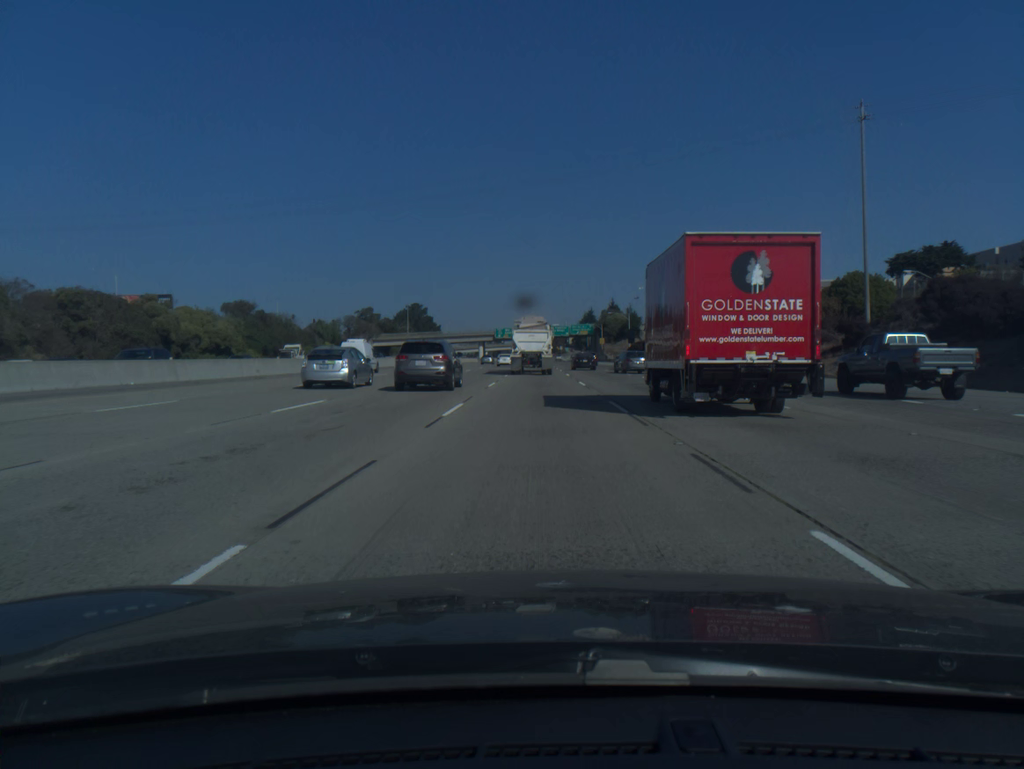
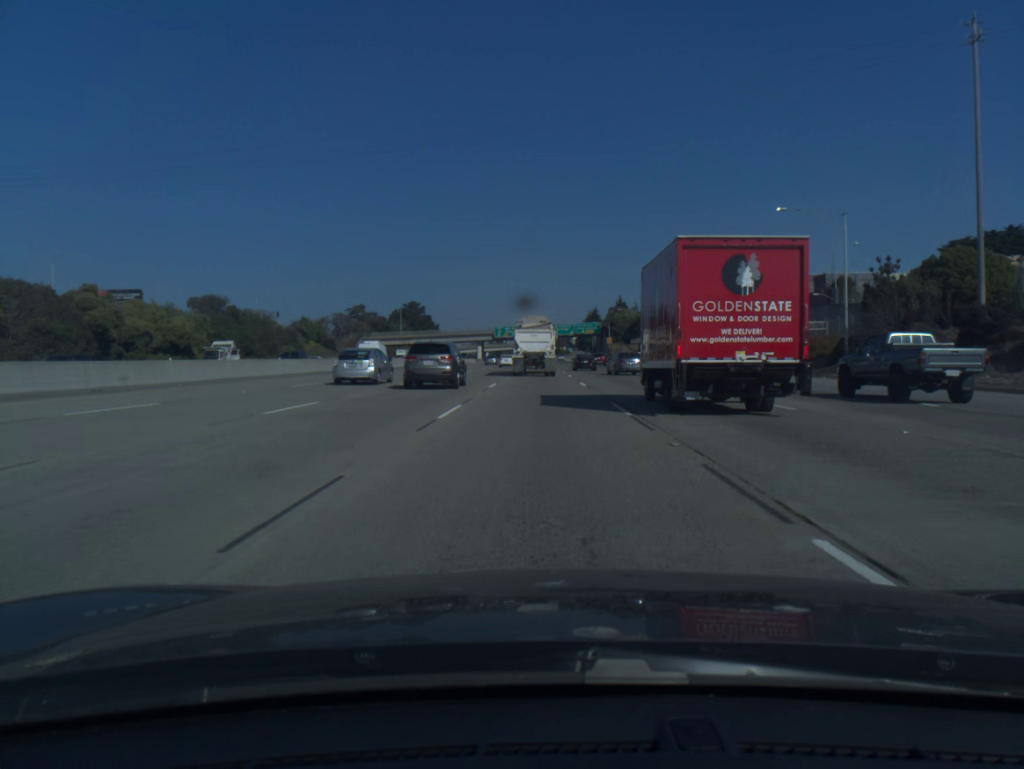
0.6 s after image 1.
(0.0, +14.9) m; 0°
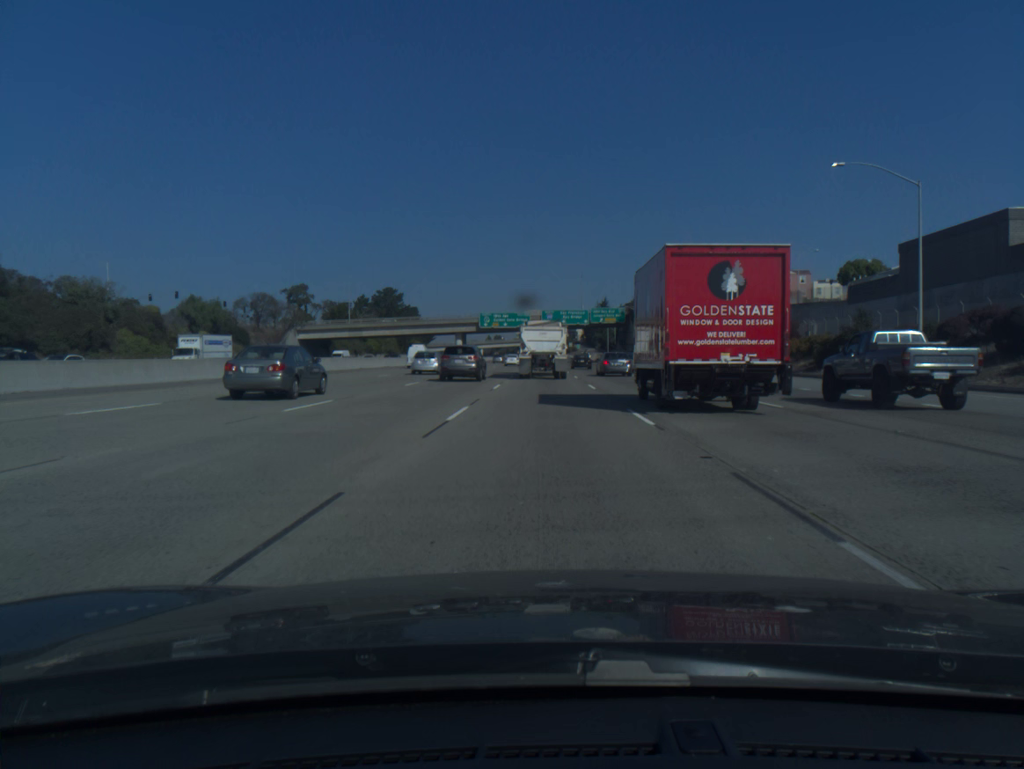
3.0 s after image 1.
(-0.2, +57.3) m; 0°
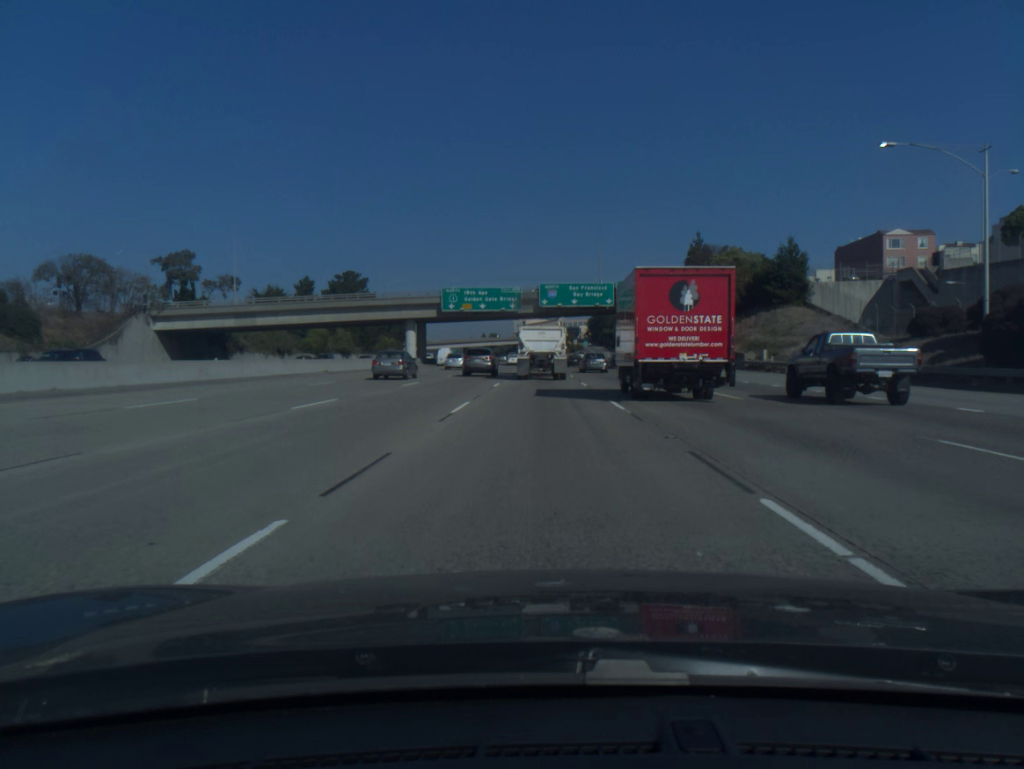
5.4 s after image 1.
(+0.2, +54.8) m; 0°
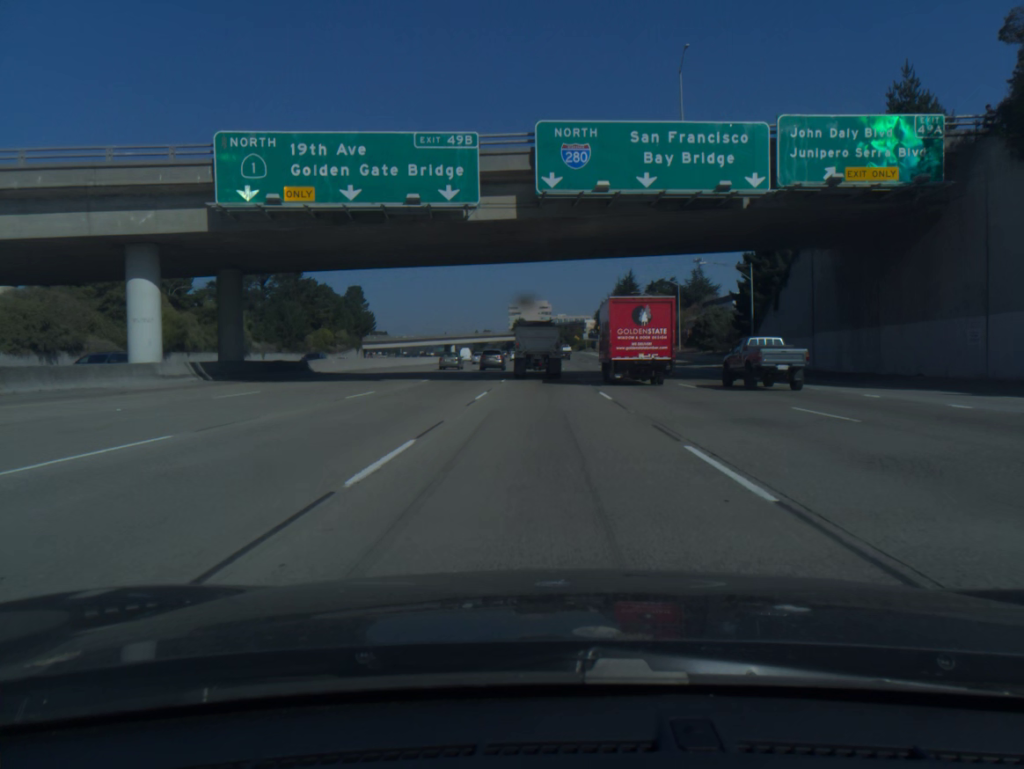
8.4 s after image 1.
(0.0, +66.4) m; 0°
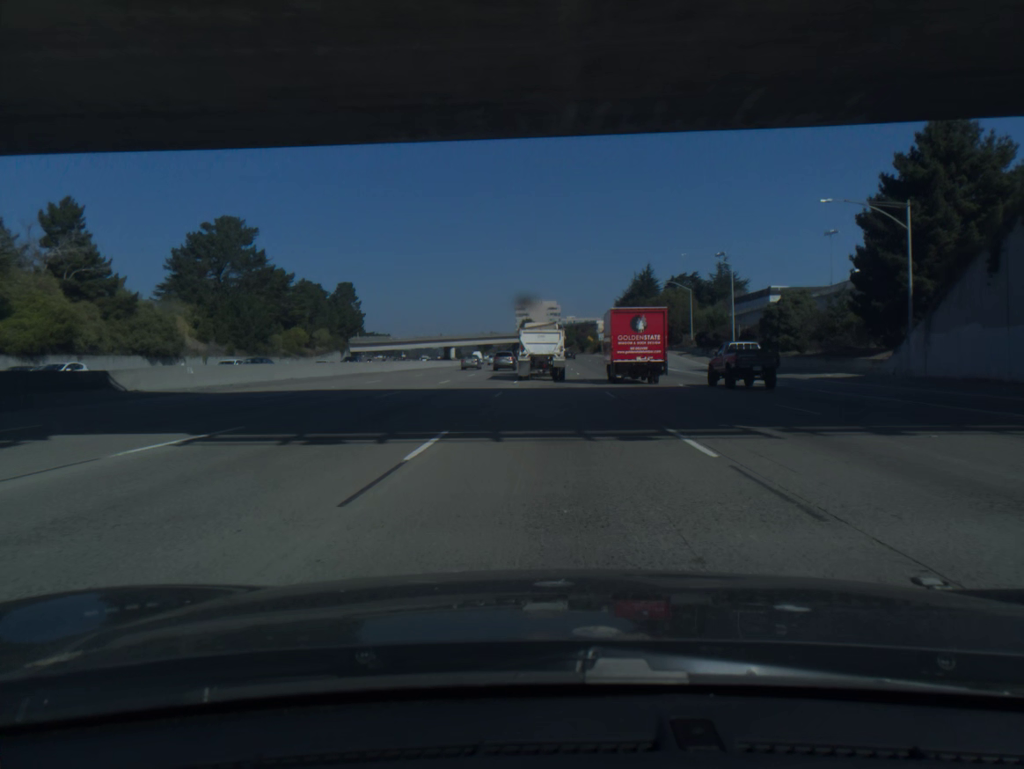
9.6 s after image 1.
(-0.1, +26.3) m; -1°
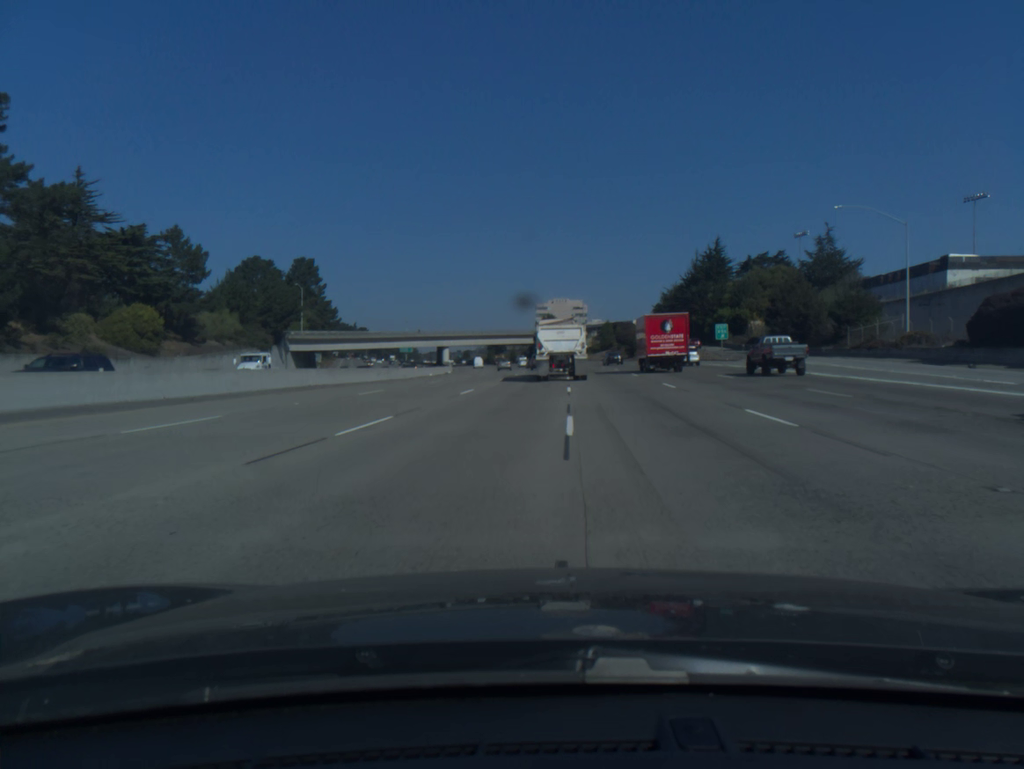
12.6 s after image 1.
(-1.1, +68.8) m; -2°
